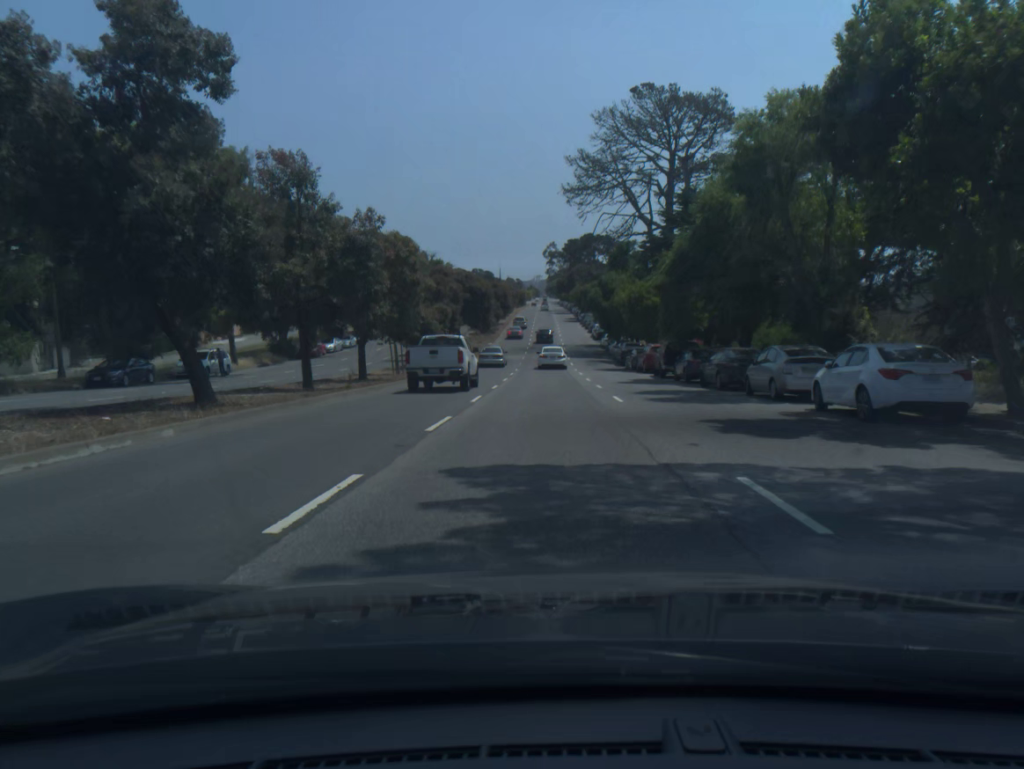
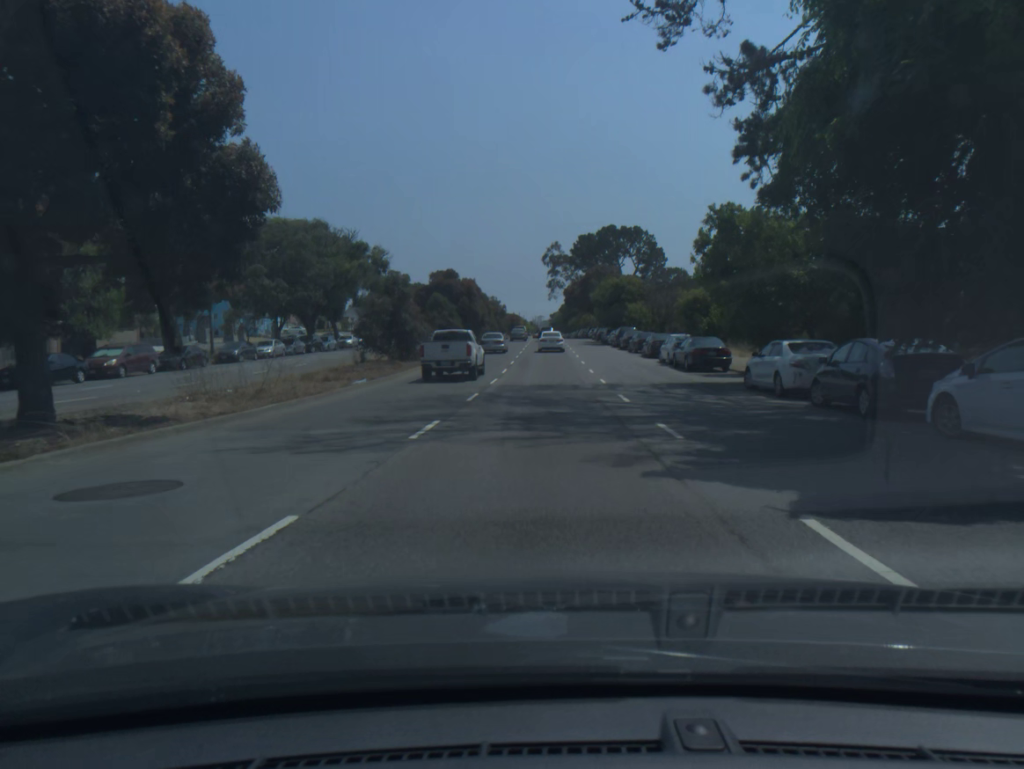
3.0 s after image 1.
(+0.1, +59.5) m; 0°
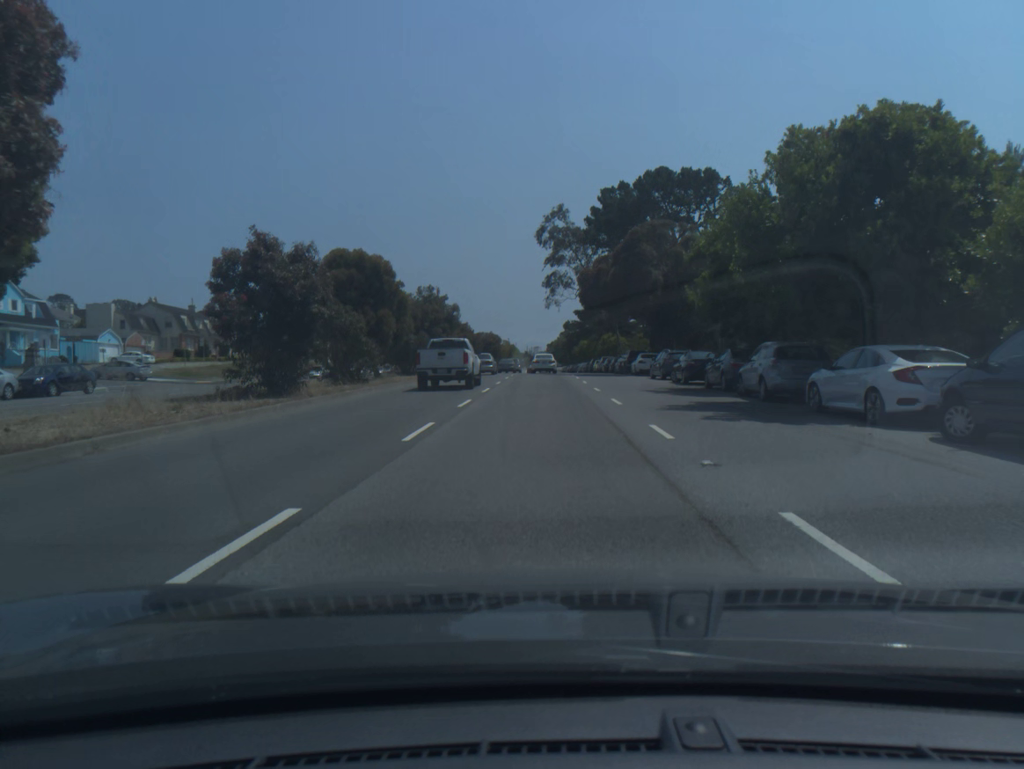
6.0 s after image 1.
(+0.1, +57.6) m; 0°
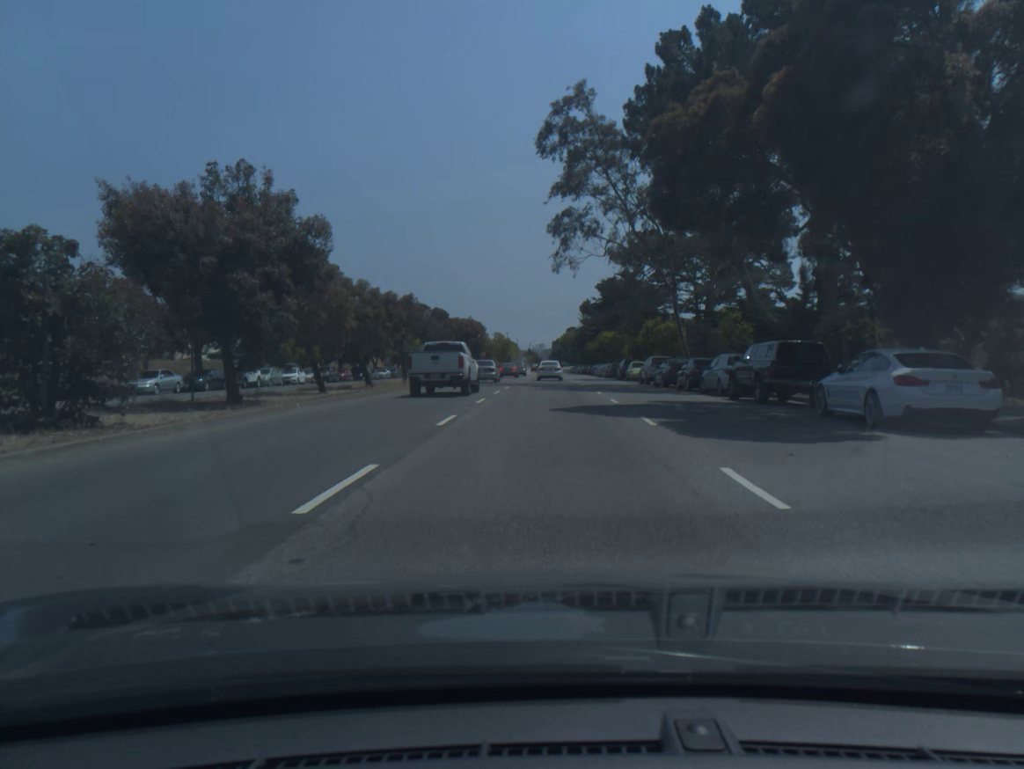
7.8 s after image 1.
(-0.1, +33.7) m; 0°
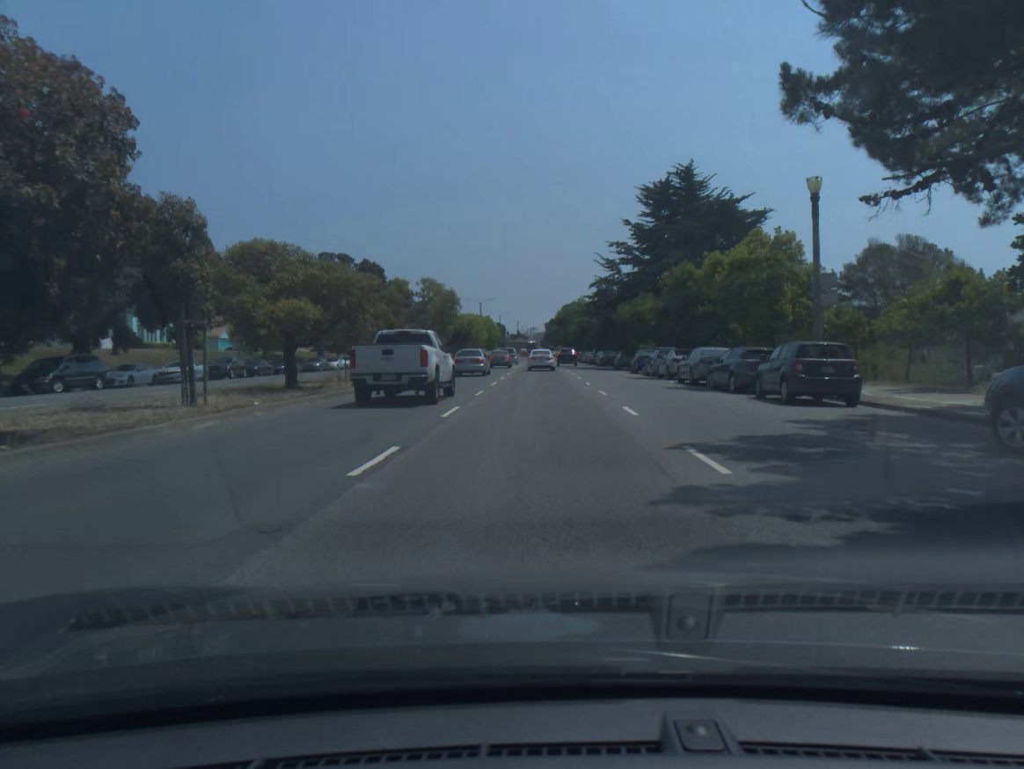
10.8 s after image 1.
(+0.3, +55.8) m; +1°
